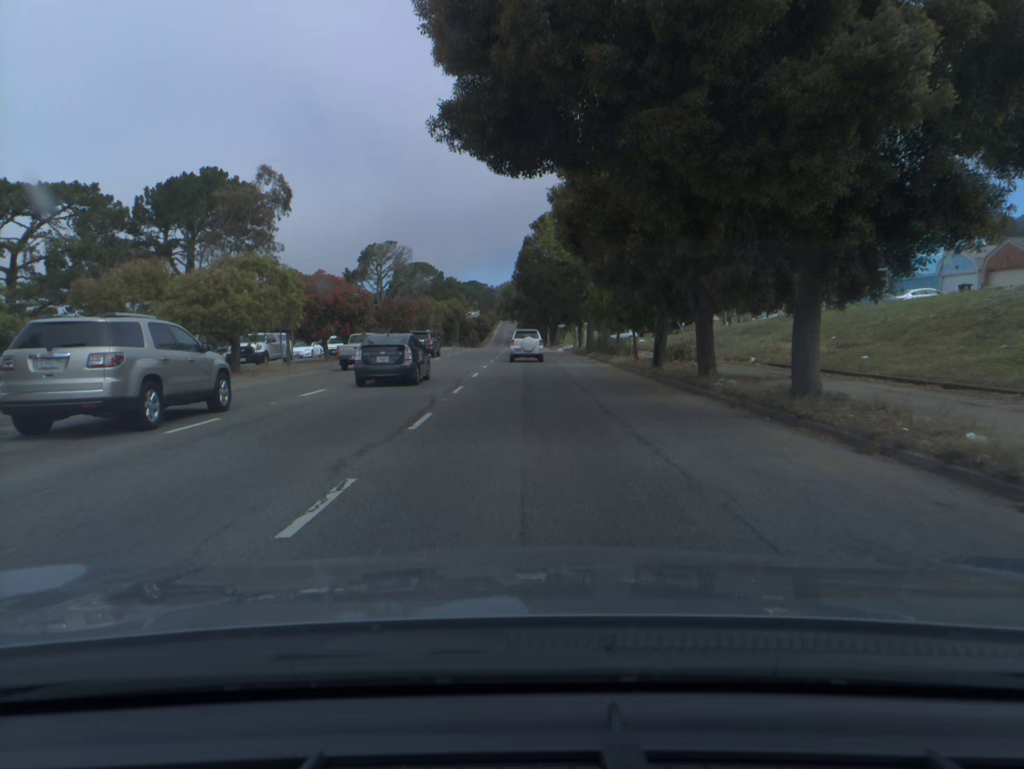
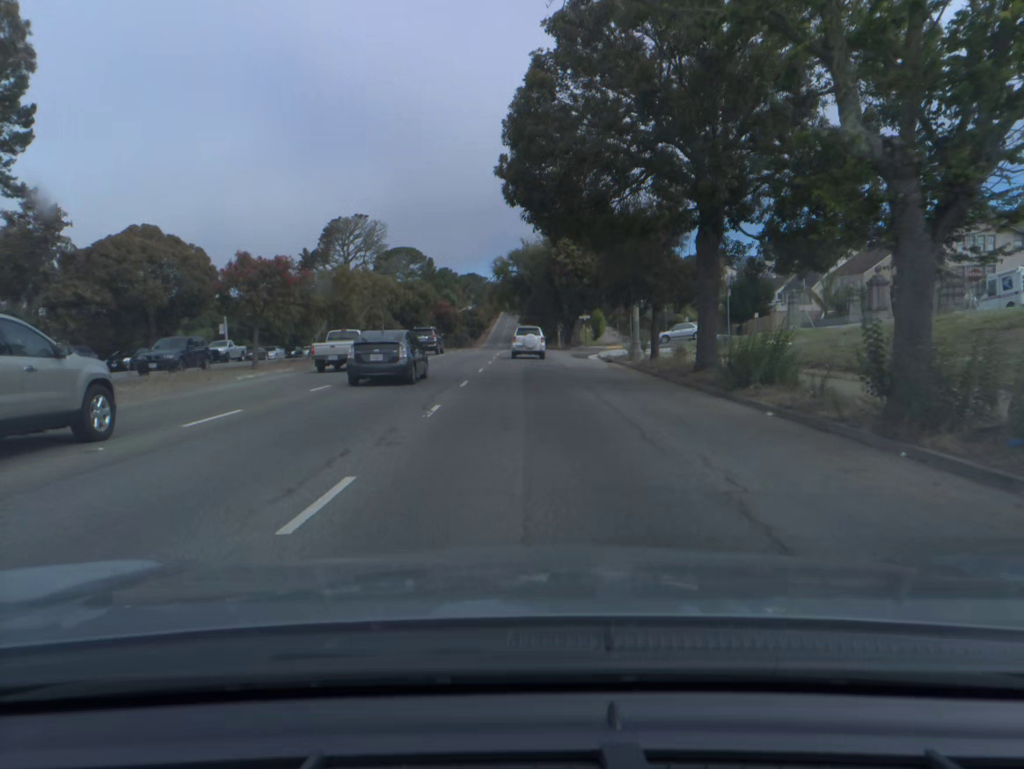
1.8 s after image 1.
(-0.1, +35.9) m; 0°
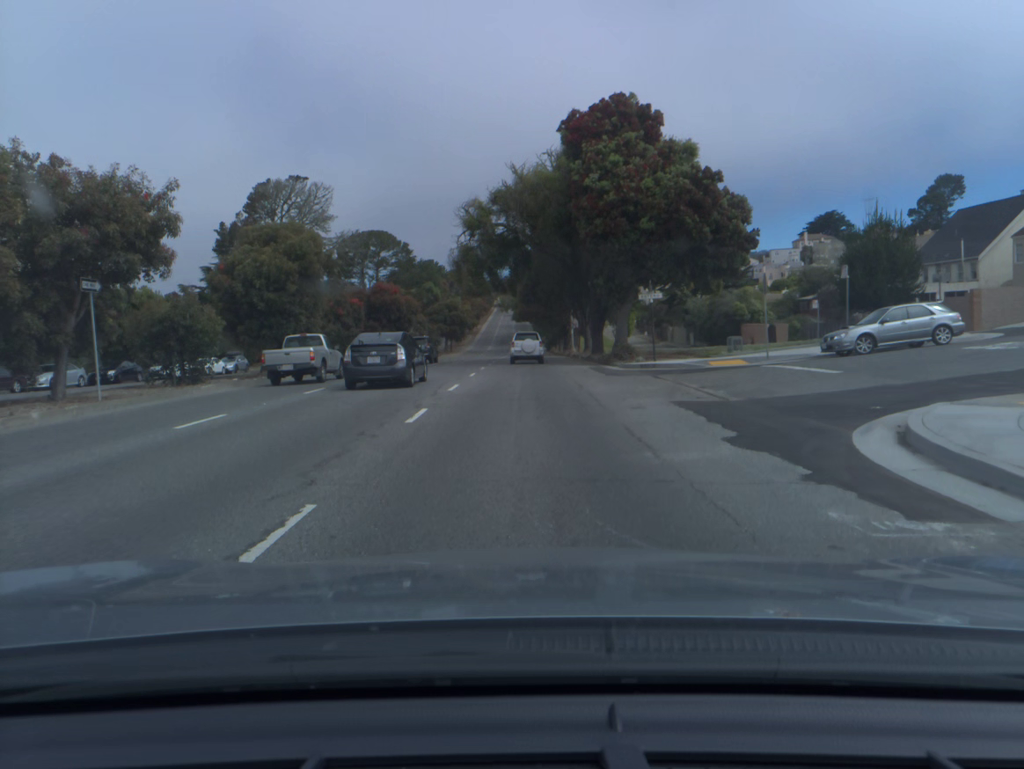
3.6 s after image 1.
(+0.1, +36.7) m; 0°
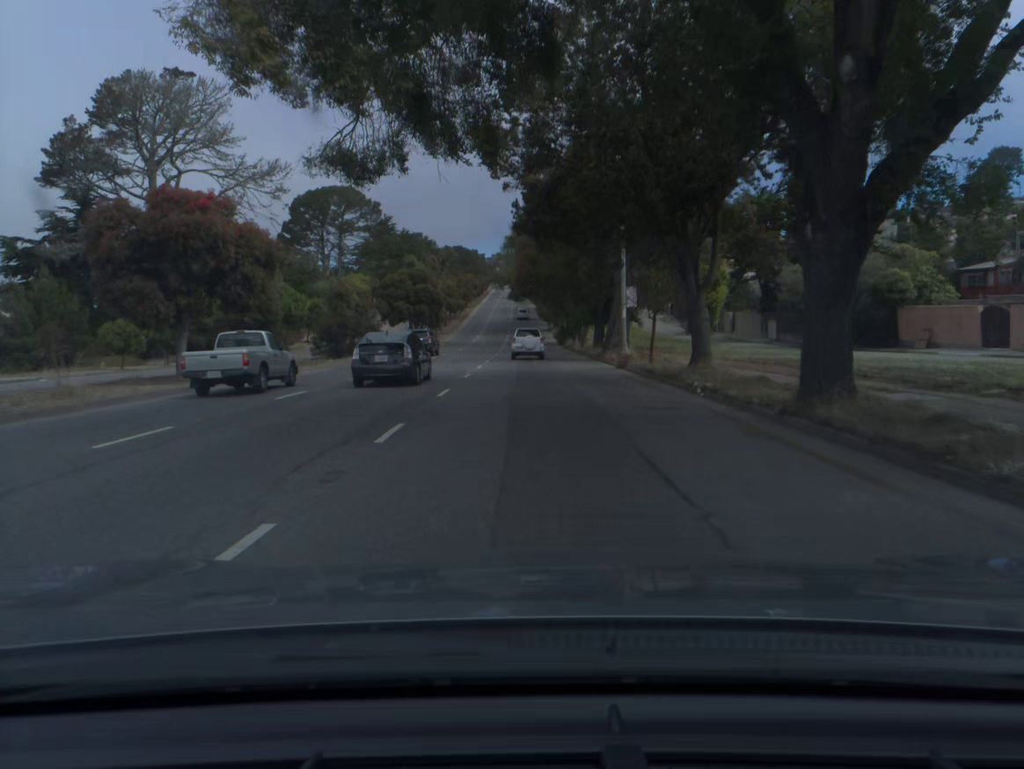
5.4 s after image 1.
(0.0, +37.7) m; 0°
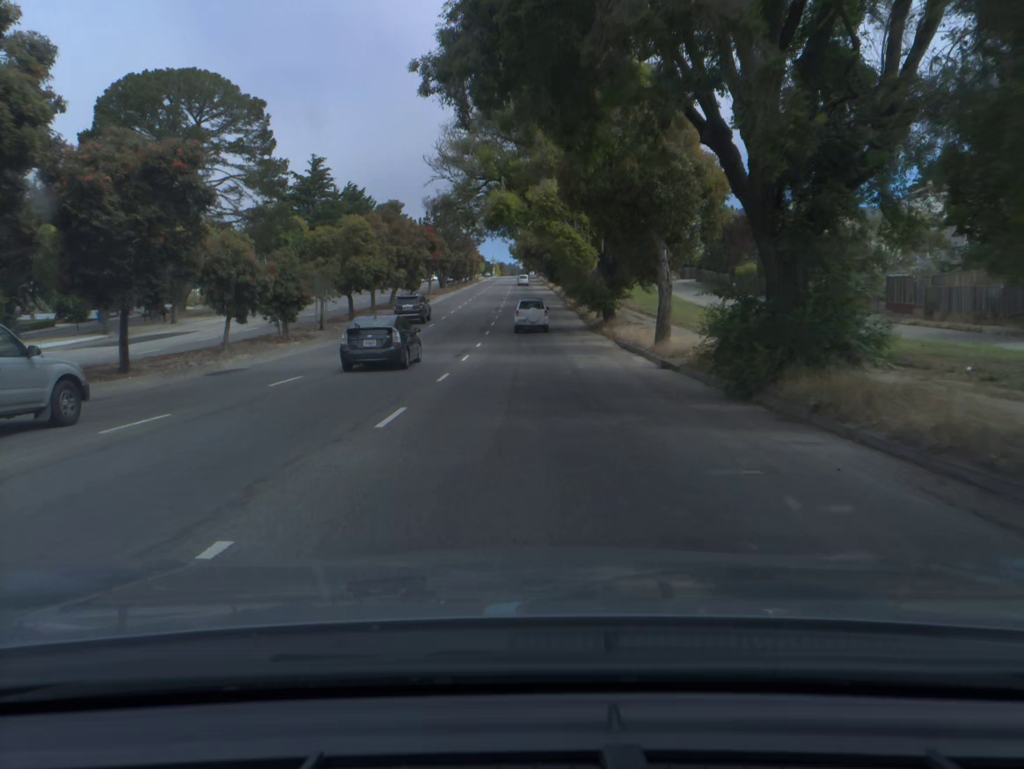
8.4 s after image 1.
(0.0, +65.5) m; 0°
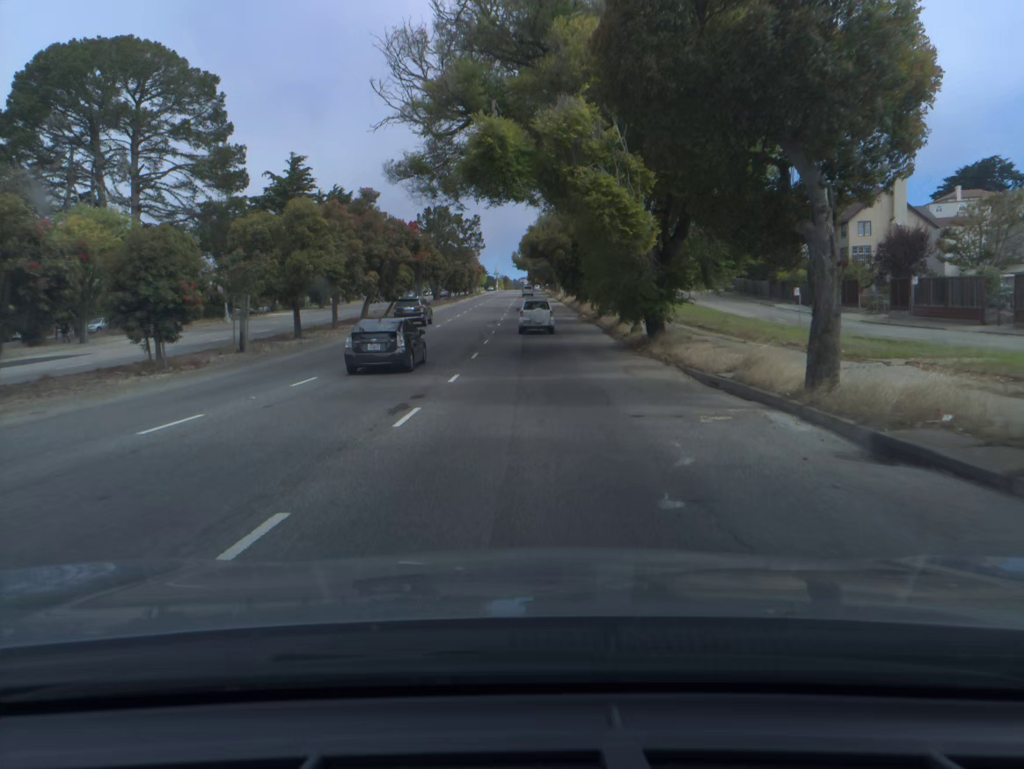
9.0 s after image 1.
(0.0, +13.5) m; 0°
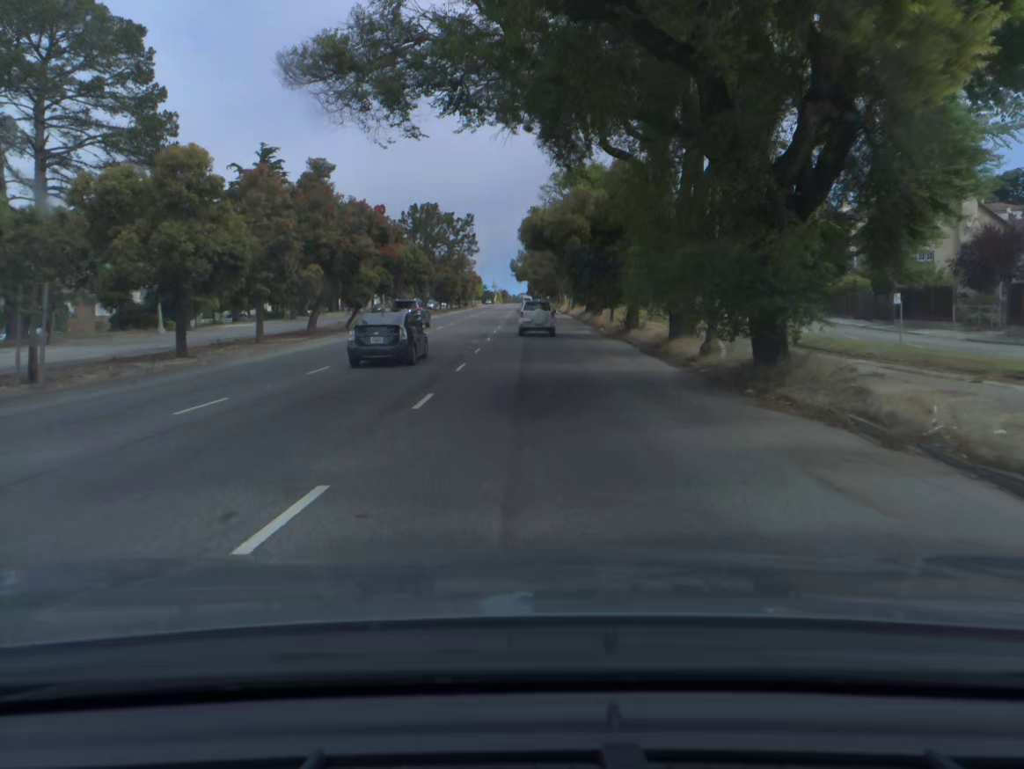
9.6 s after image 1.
(0.0, +13.5) m; 0°
